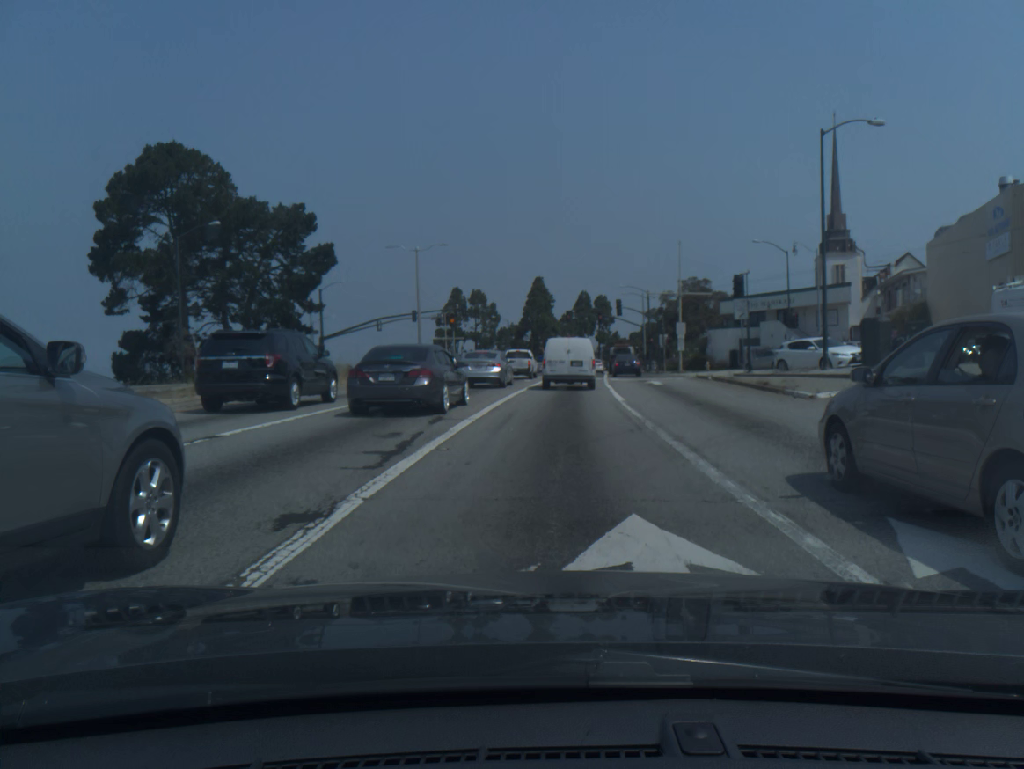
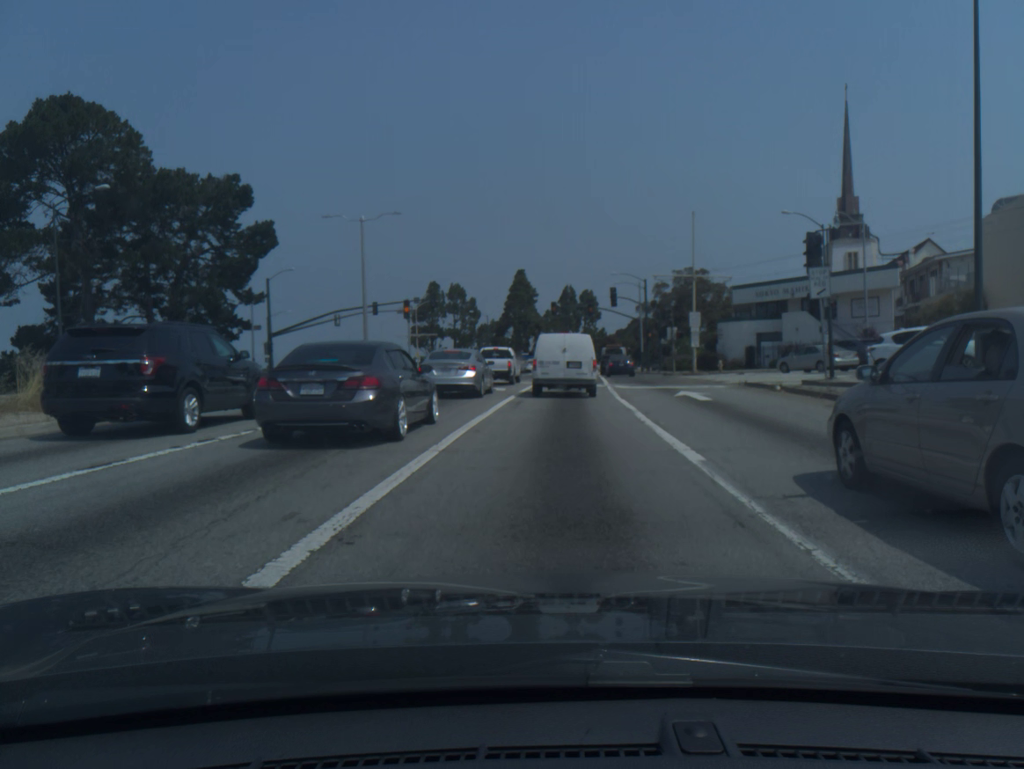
(+0.1, +12.2) m; +1°
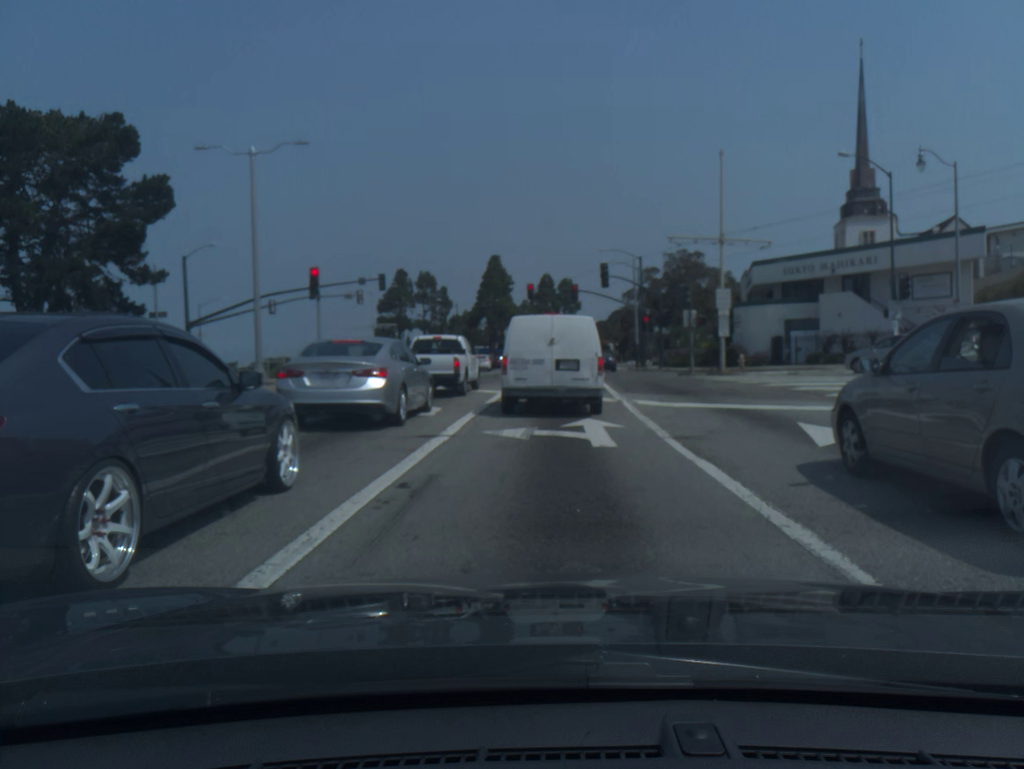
(+0.2, +13.7) m; +2°
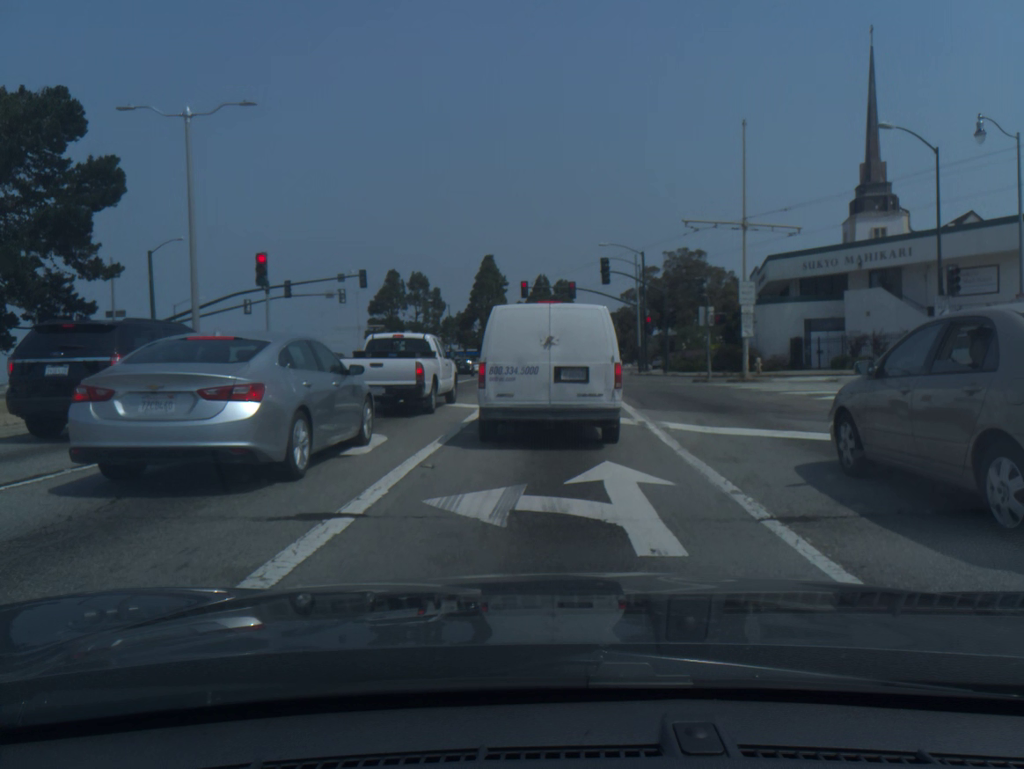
(0.0, +5.4) m; +1°
